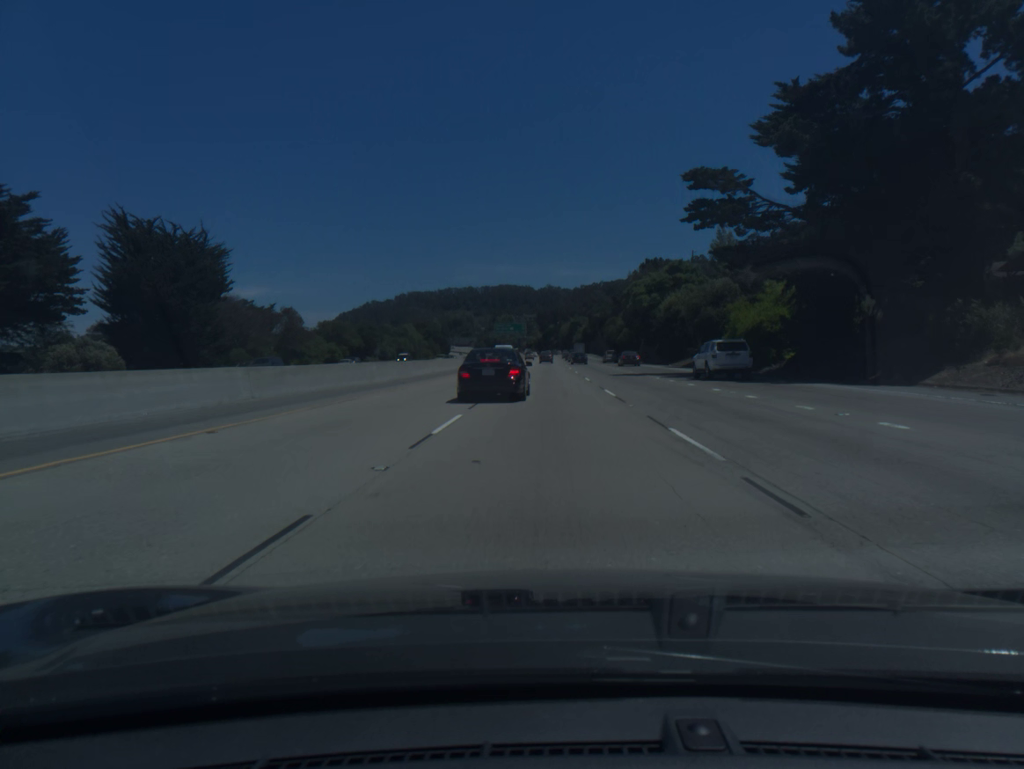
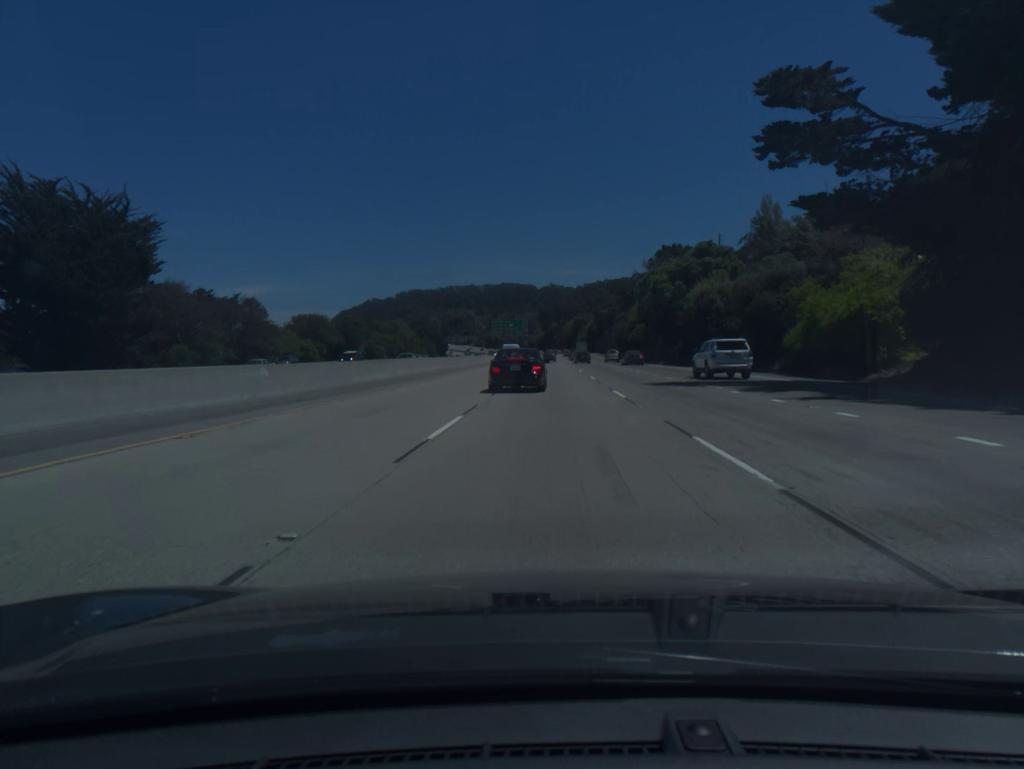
(0.0, +15.6) m; 0°
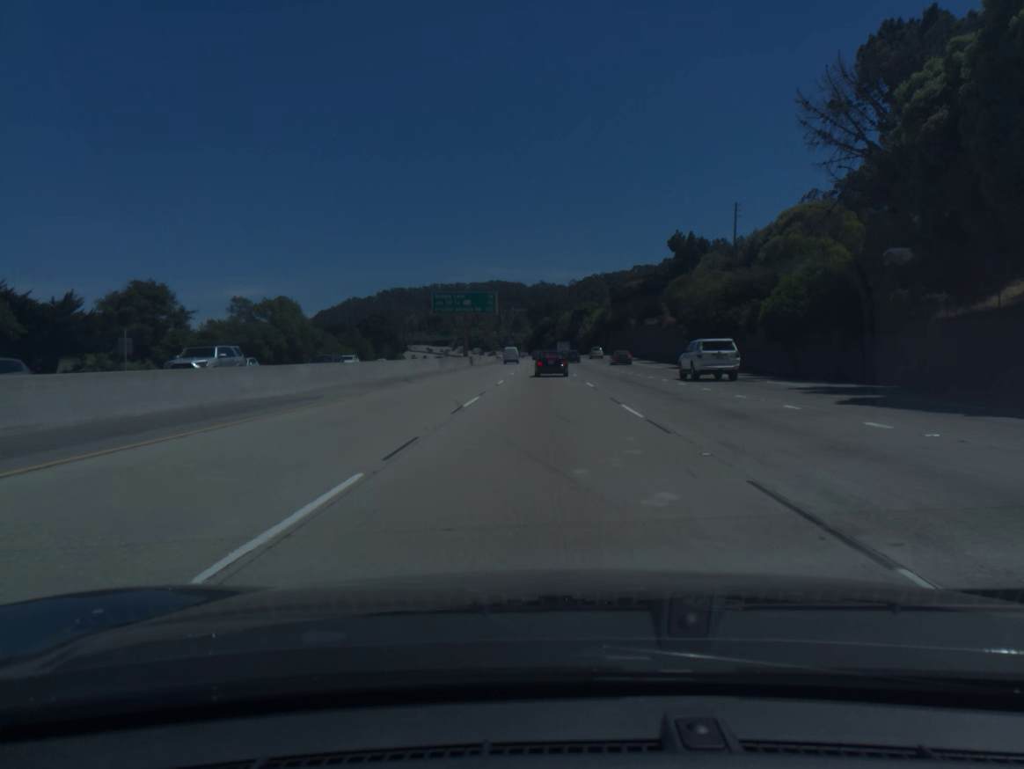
(+0.7, +78.2) m; +1°
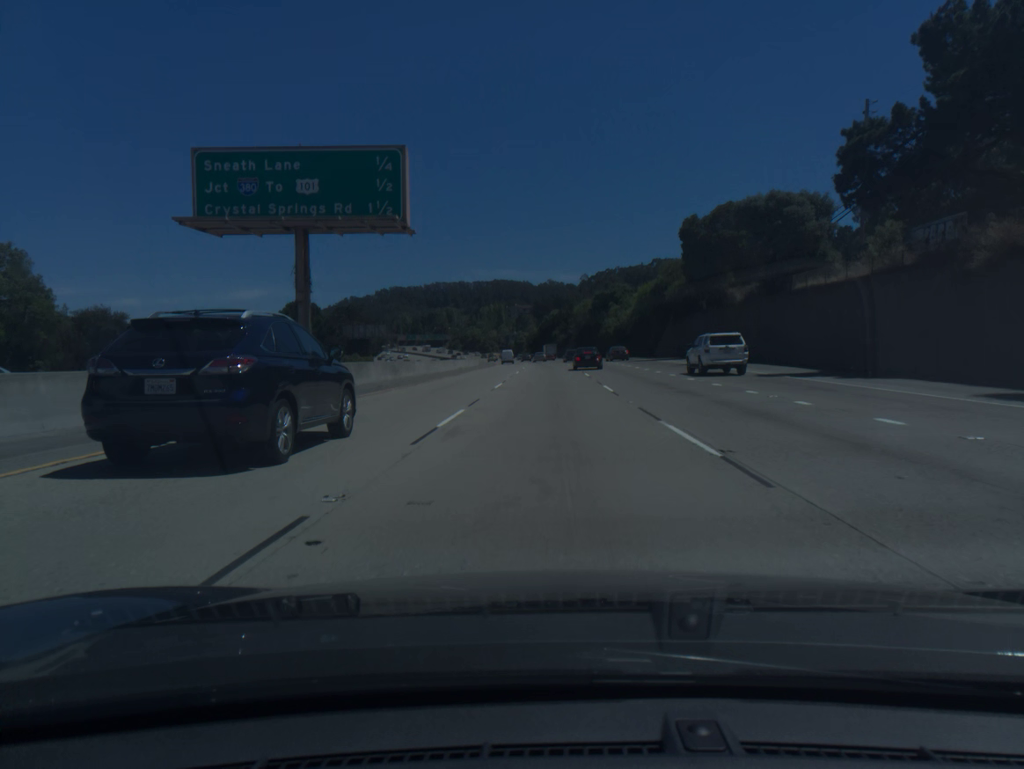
(-0.3, +62.8) m; -1°
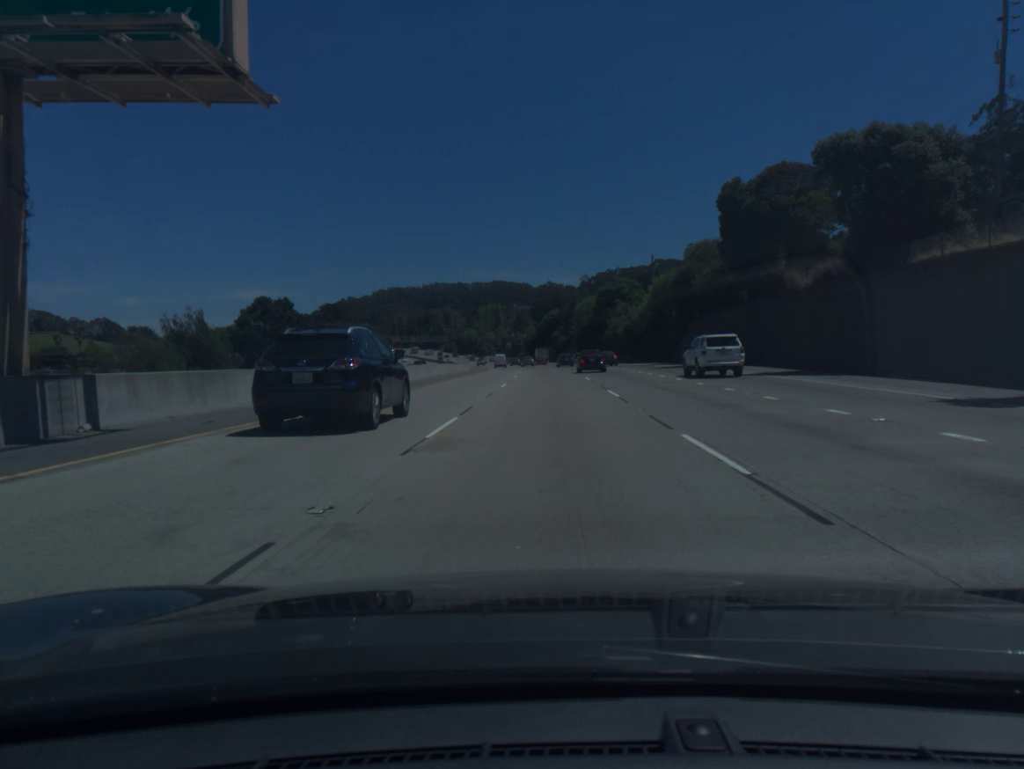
(0.0, +15.6) m; 0°
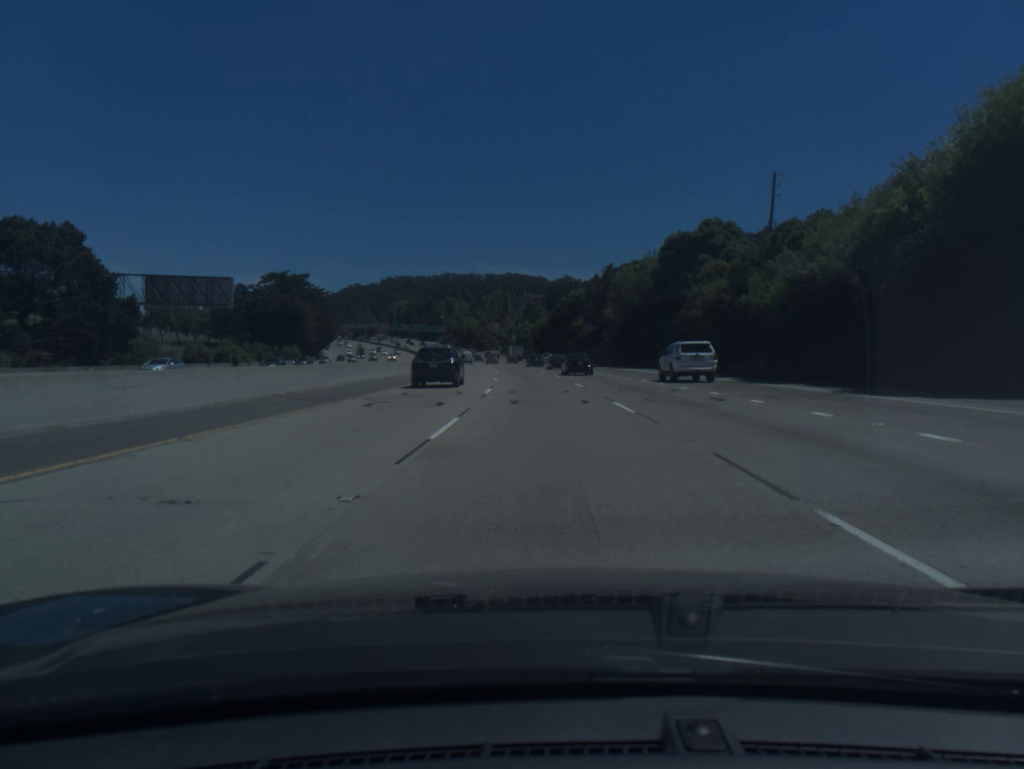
(-0.2, +62.5) m; -1°
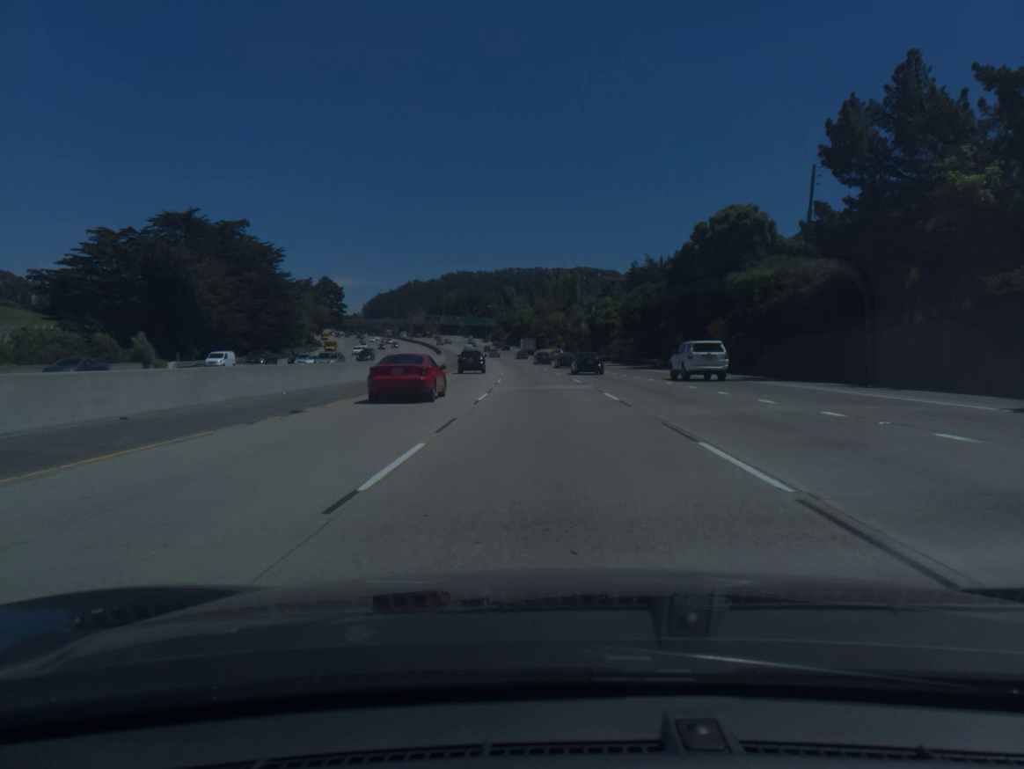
(-3.5, +80.4) m; -5°
